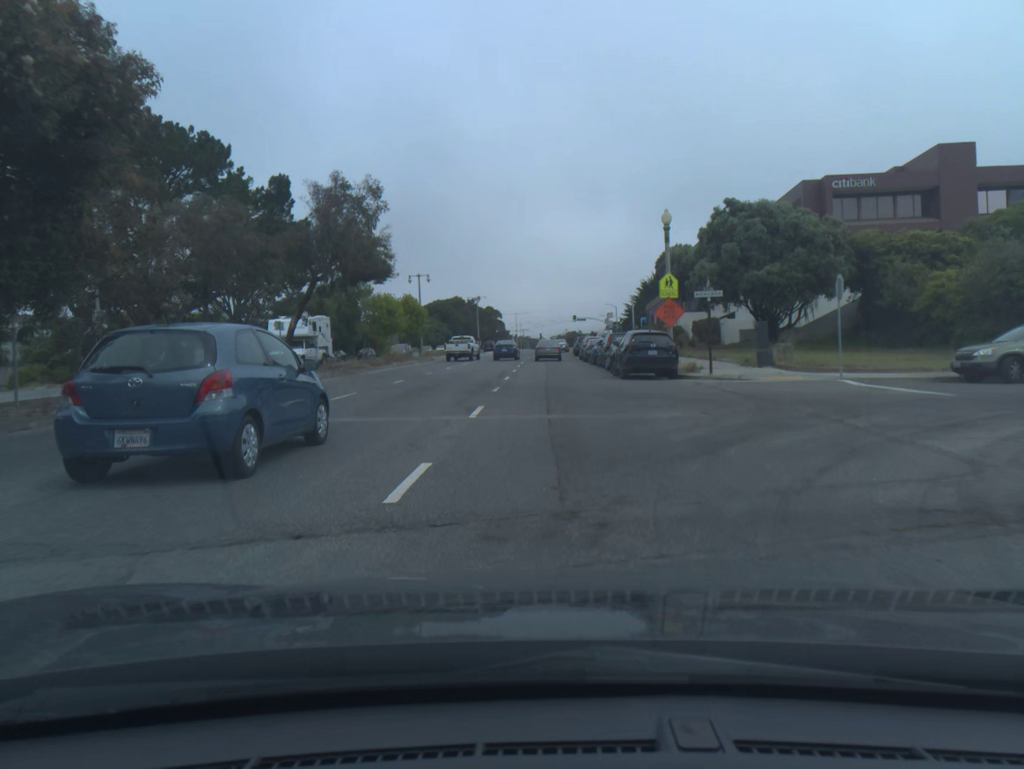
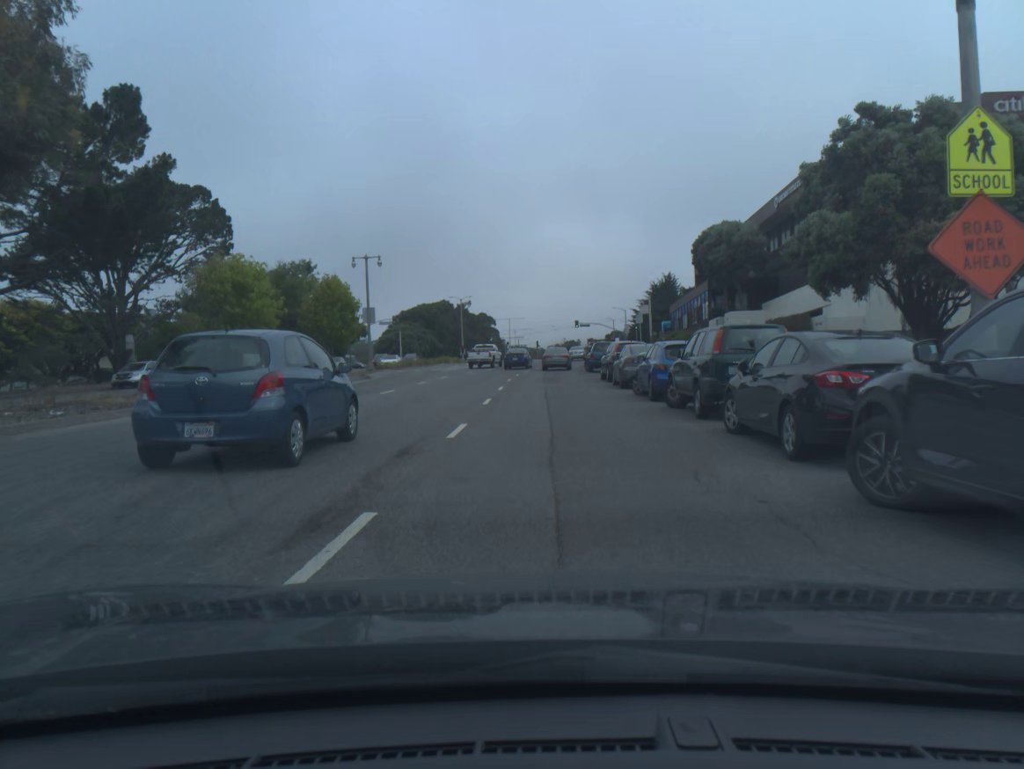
(0.0, +23.0) m; 0°
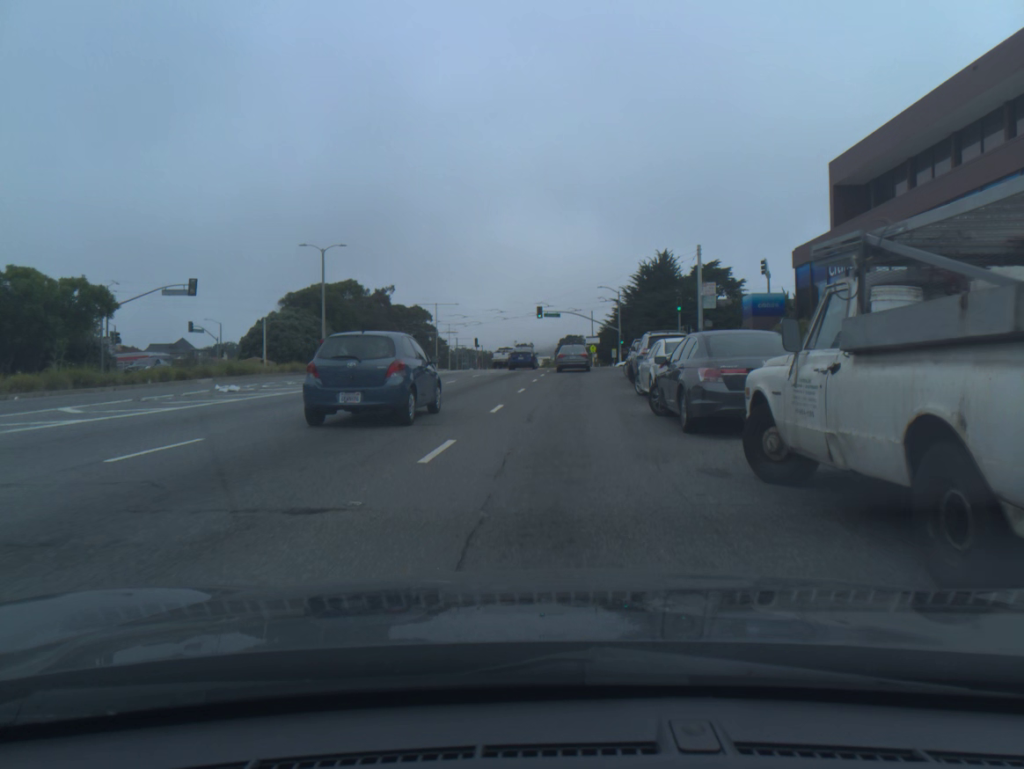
(+1.0, +53.9) m; +4°
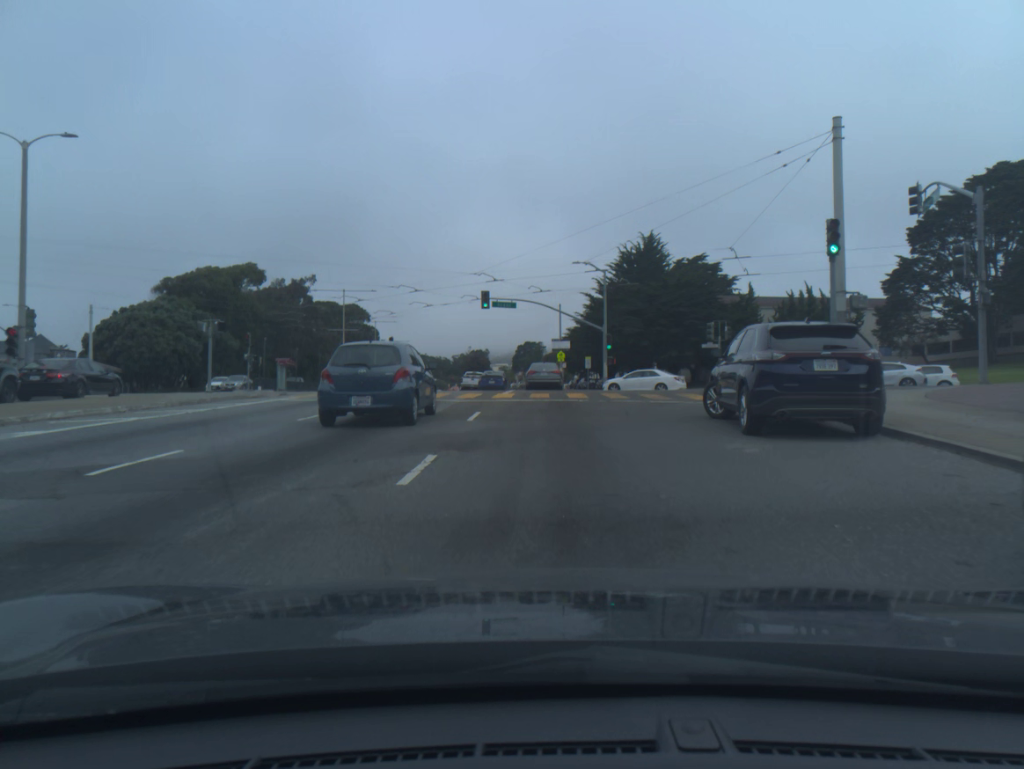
(+0.9, +29.4) m; +3°
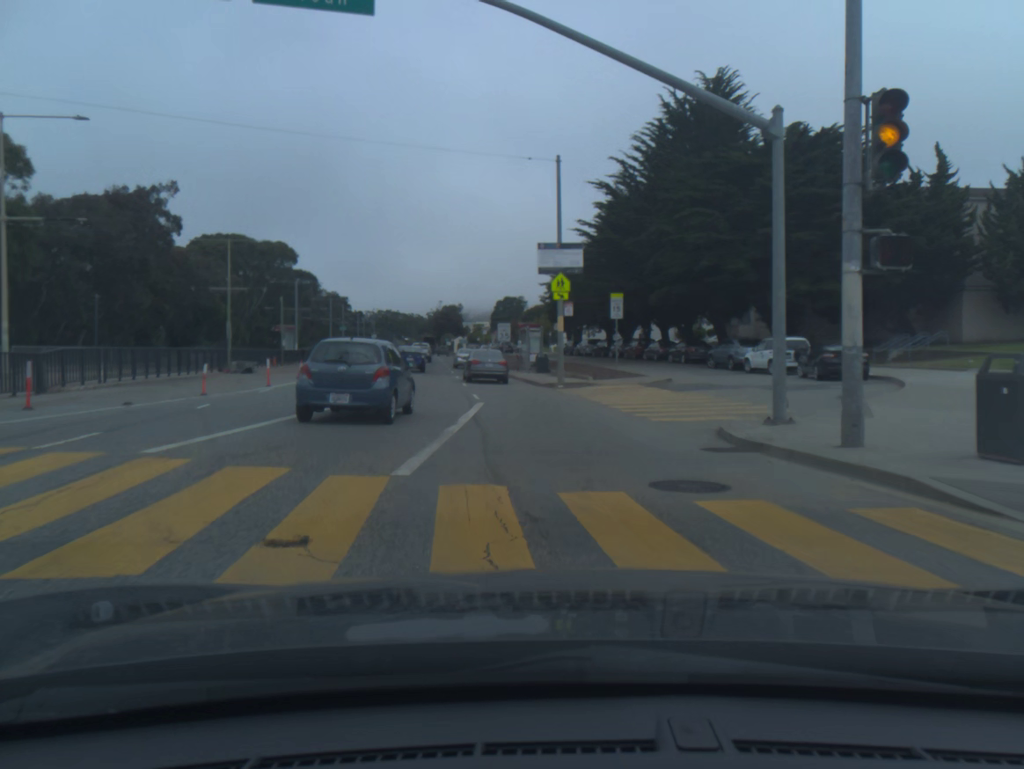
(+0.4, +46.1) m; +1°
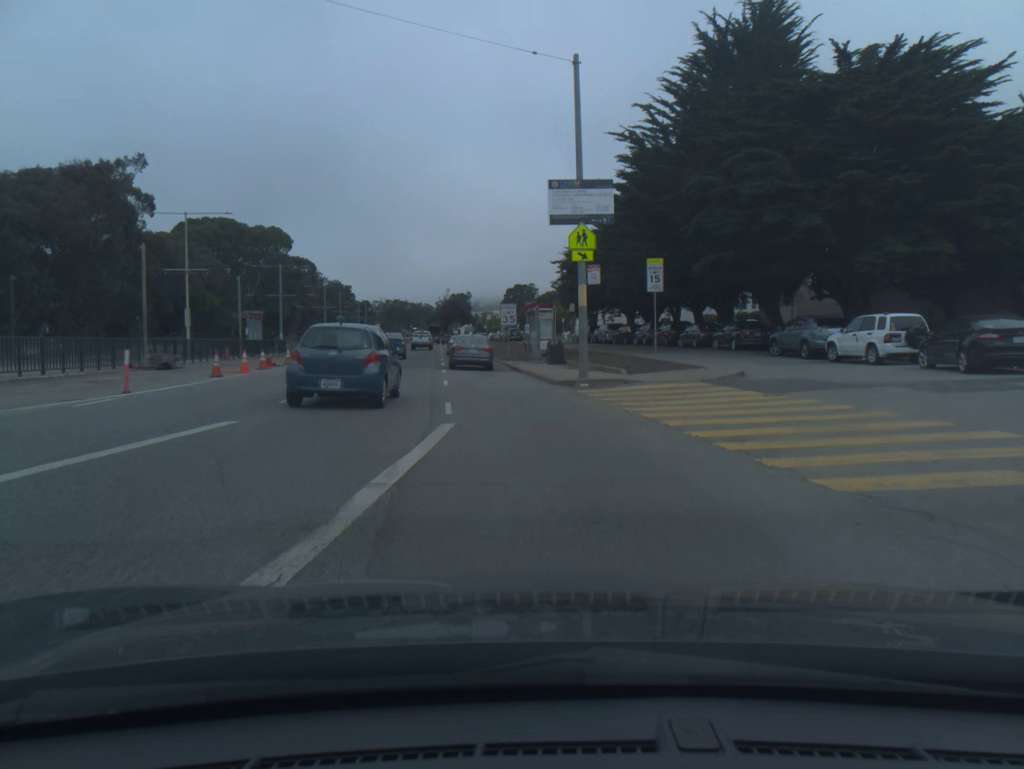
(0.0, +9.3) m; -1°
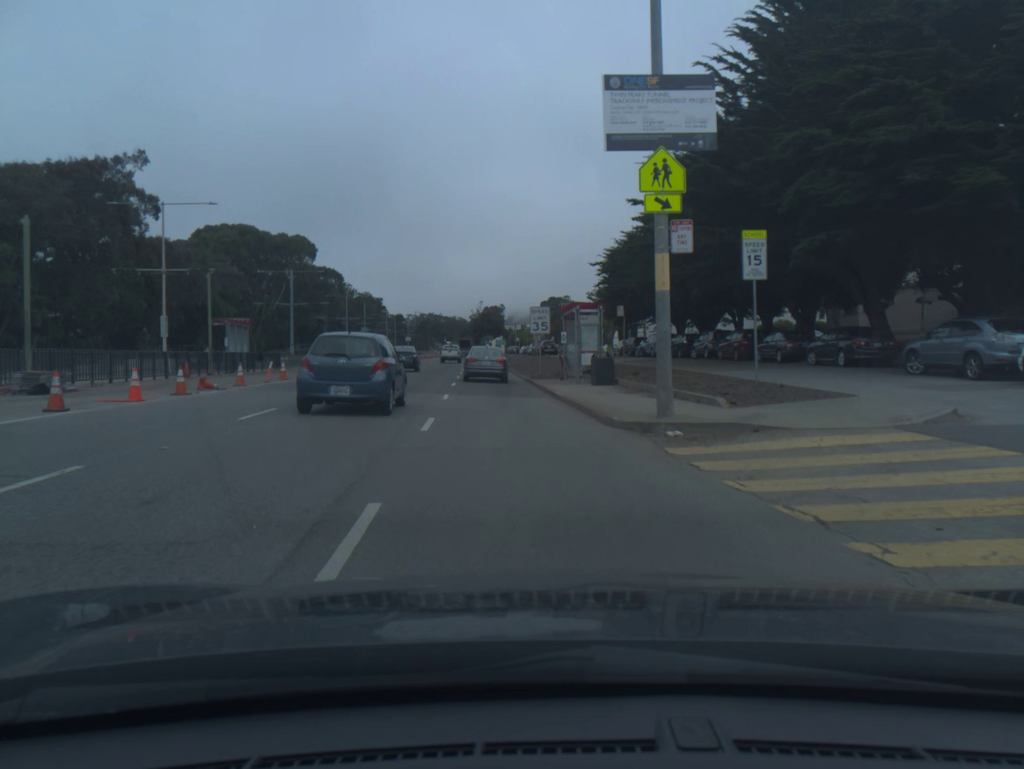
(-0.2, +9.2) m; -3°
